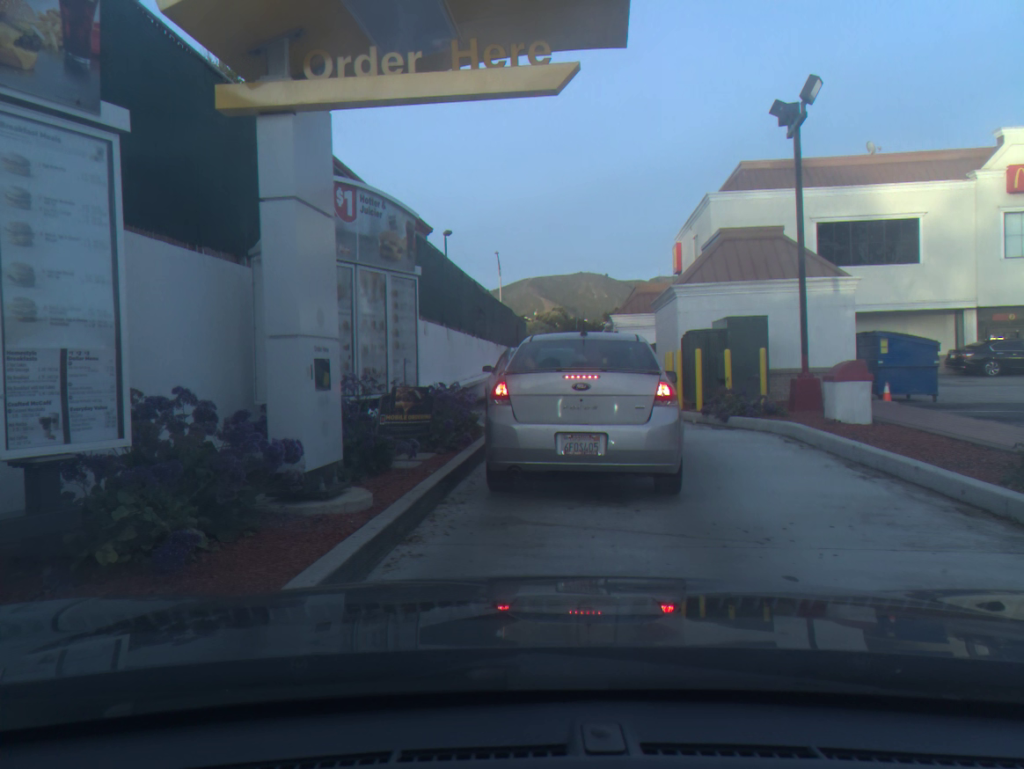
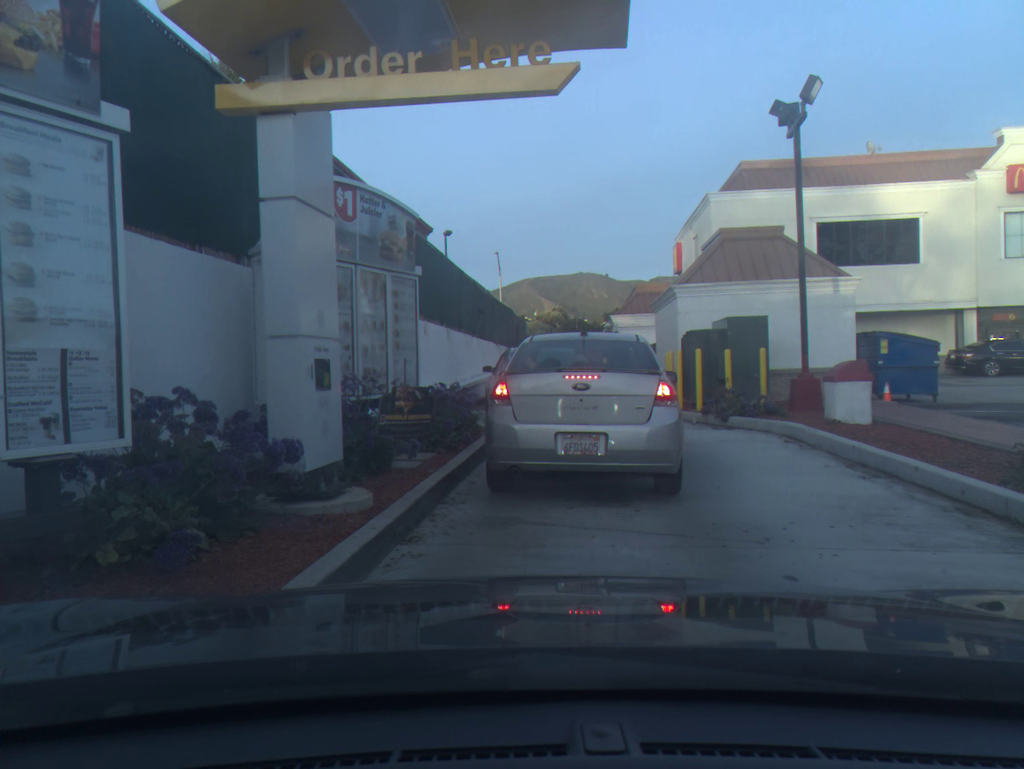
(0.0, 0.0) m; 0°
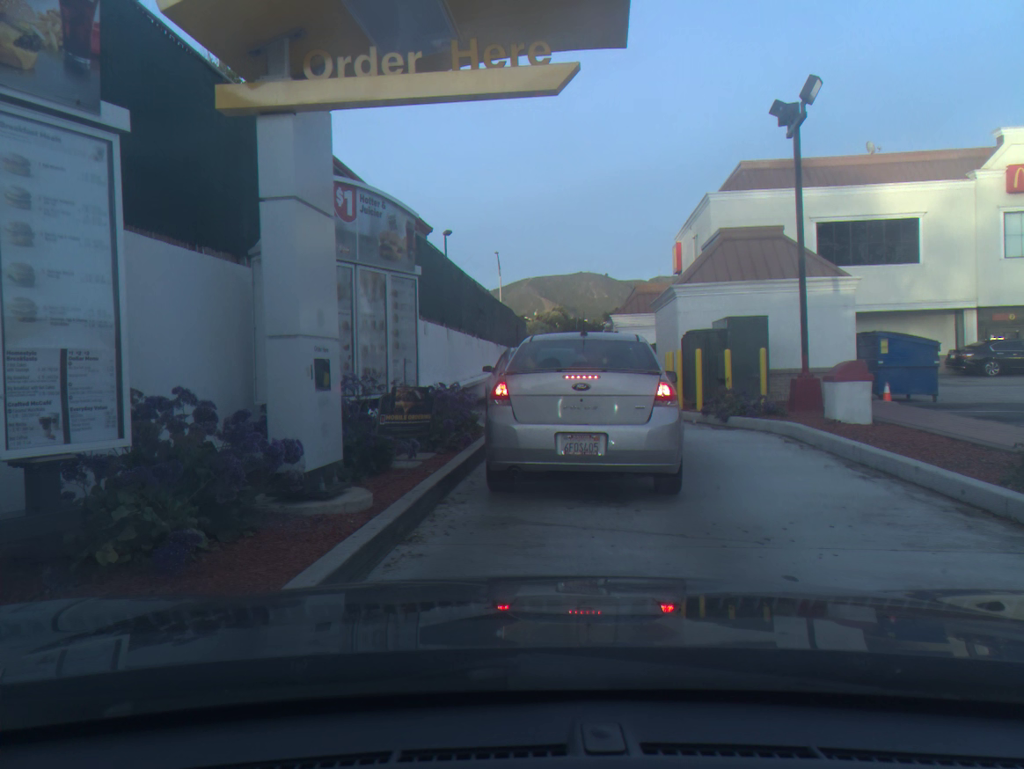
(0.0, 0.0) m; 0°
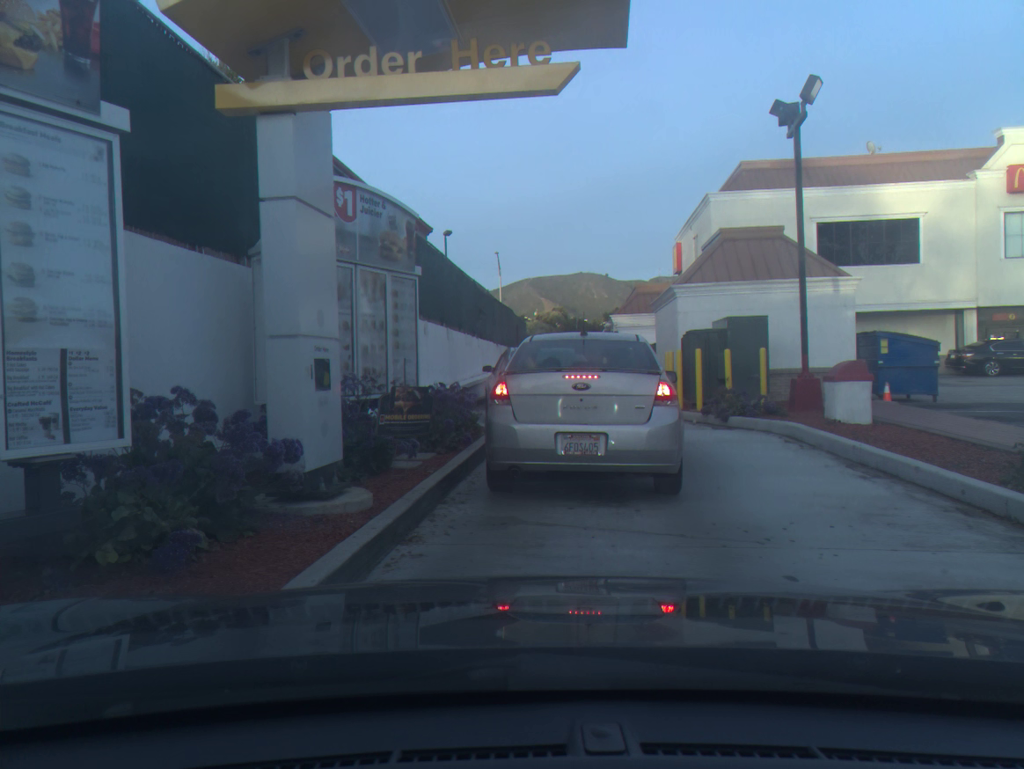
(0.0, 0.0) m; 0°
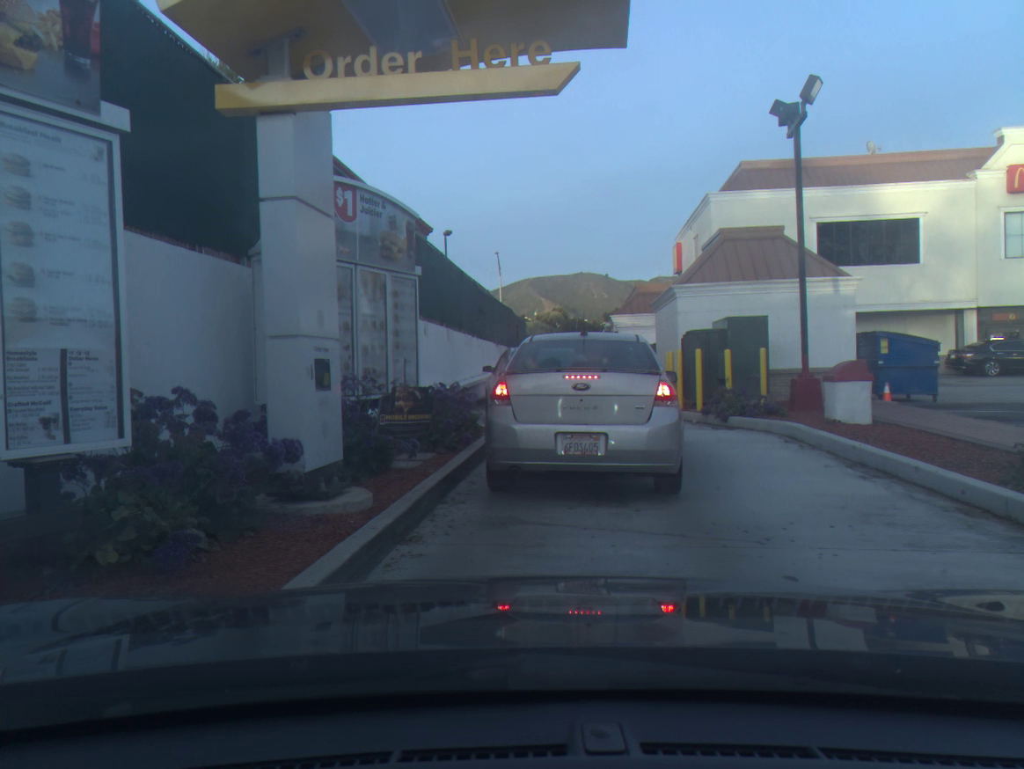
(0.0, 0.0) m; 0°
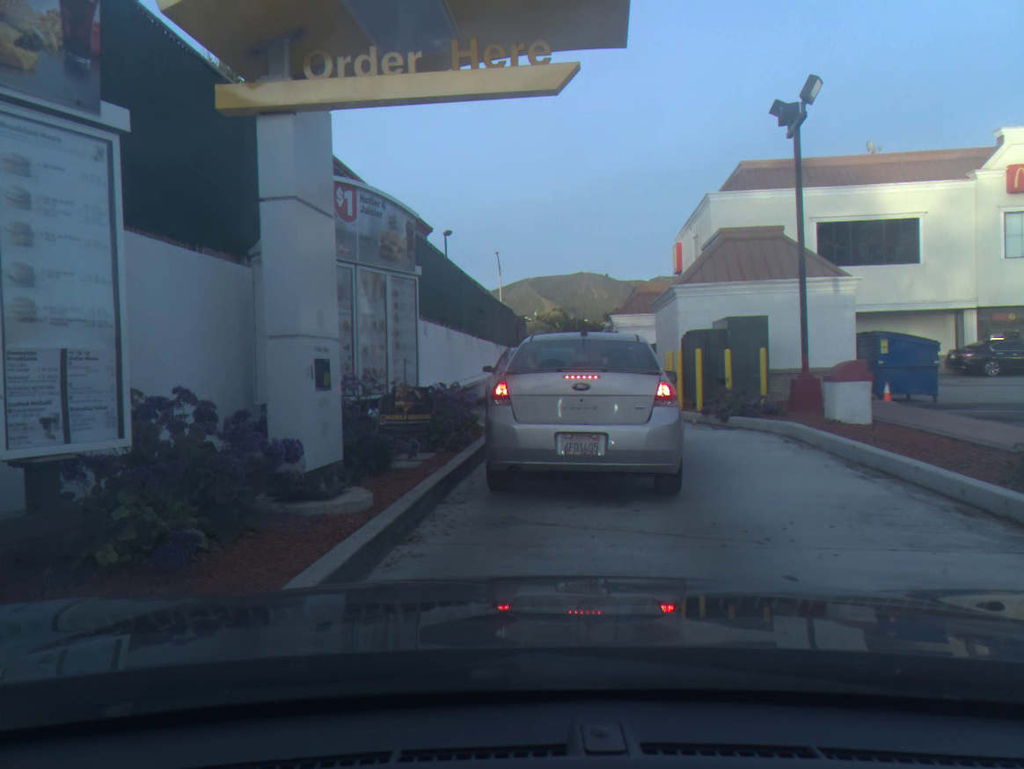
(0.0, 0.0) m; 0°
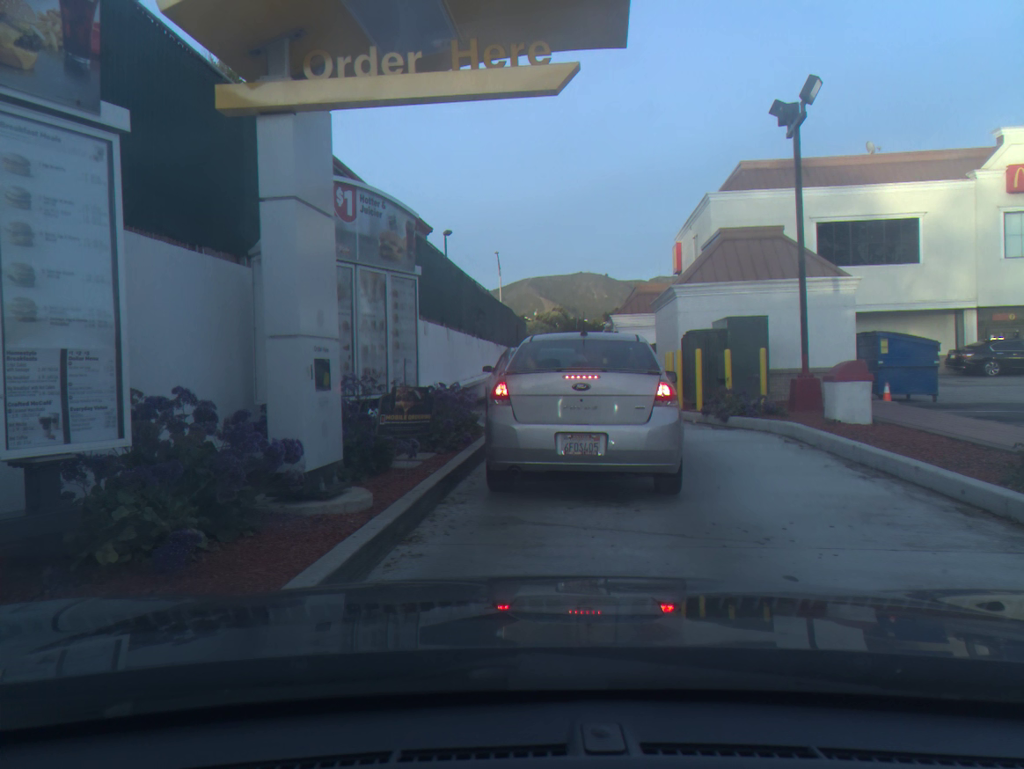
(0.0, 0.0) m; 0°
